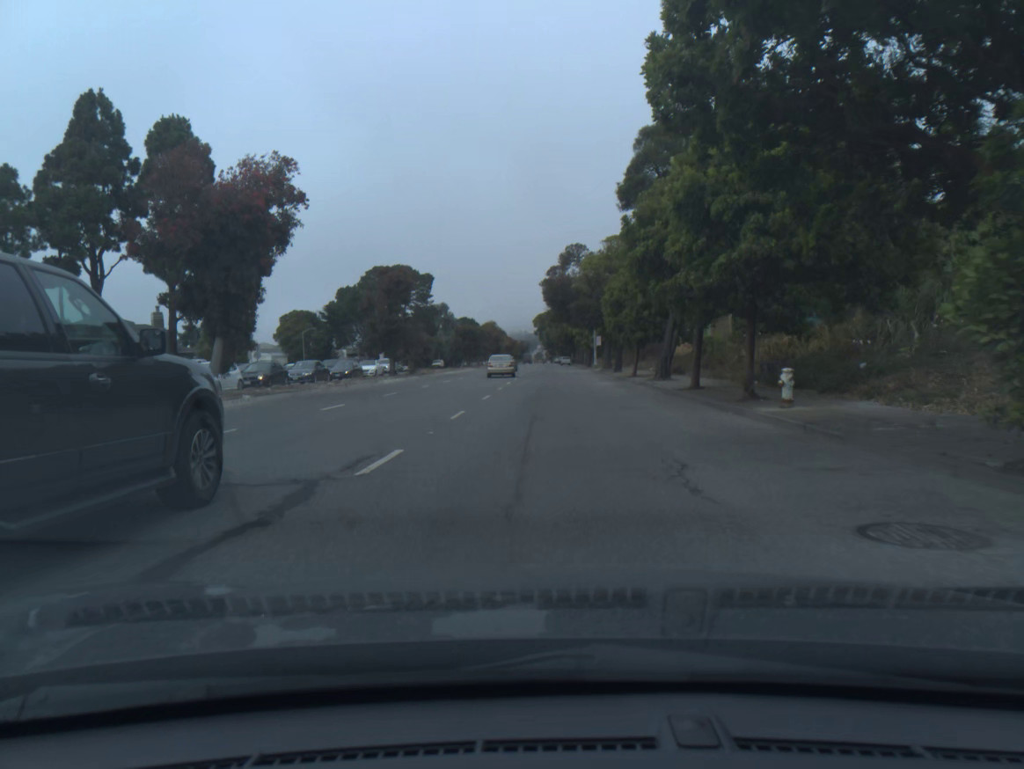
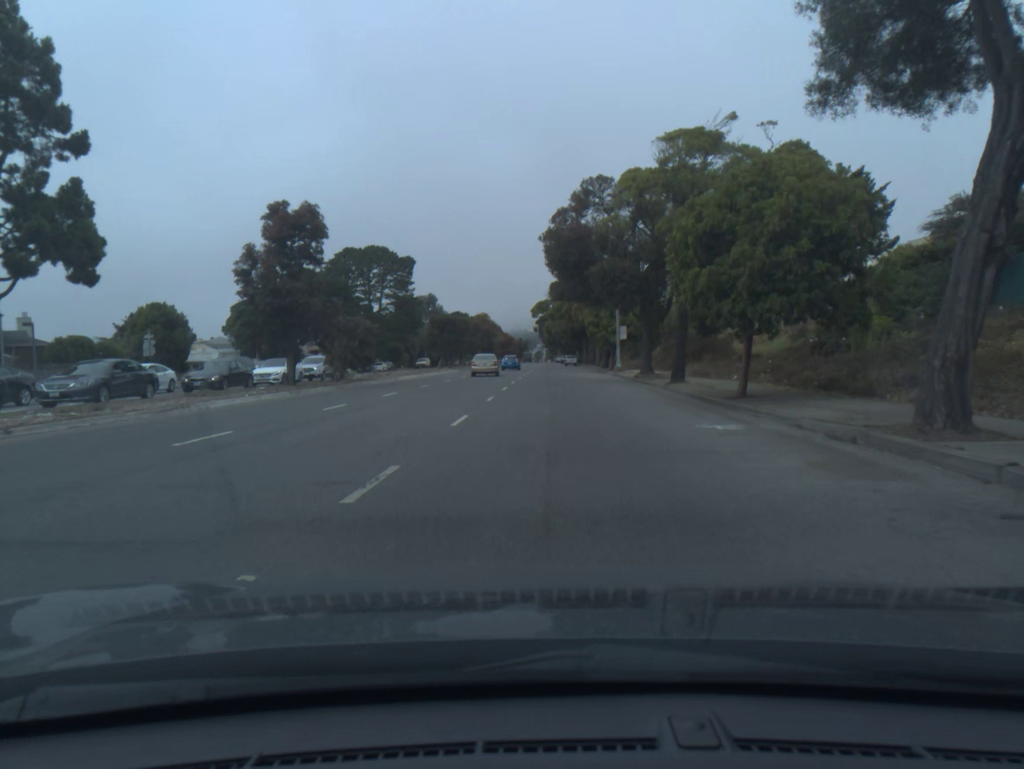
(-0.1, +23.1) m; 0°
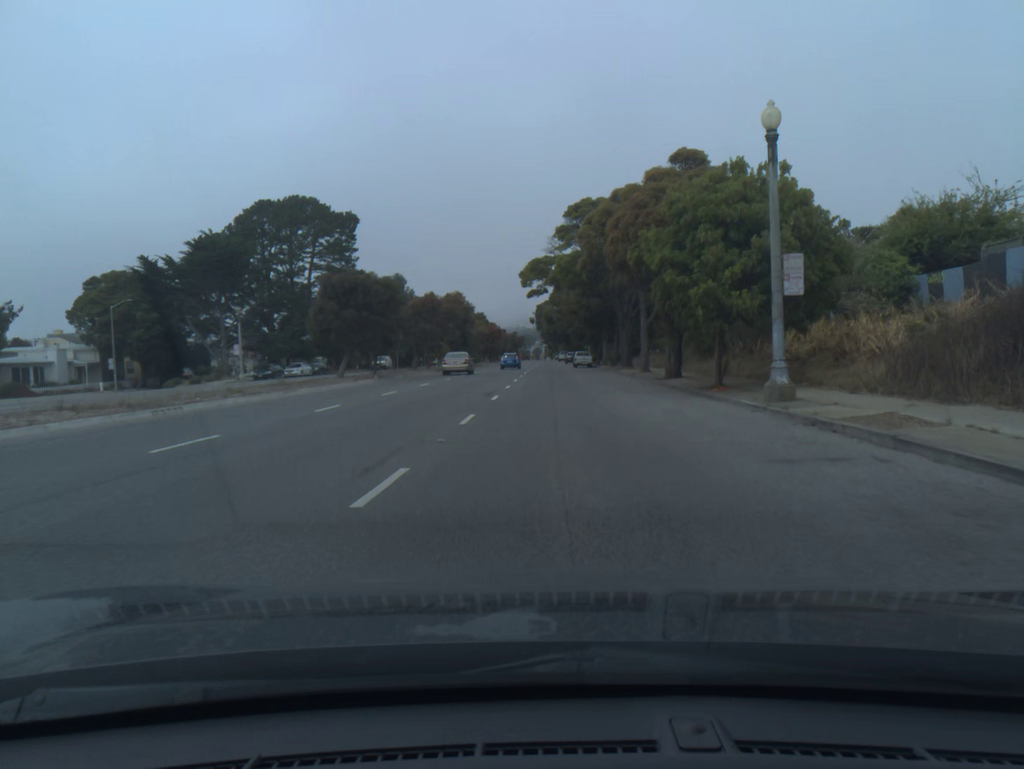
(+0.1, +37.2) m; 0°
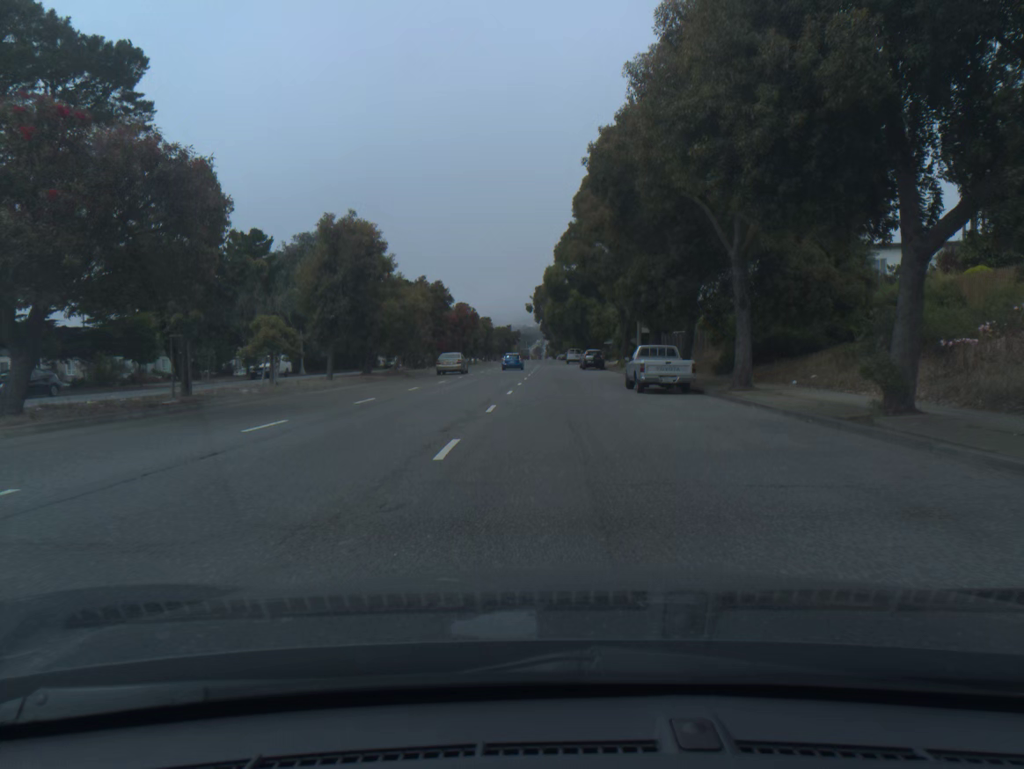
(+0.1, +49.4) m; 0°
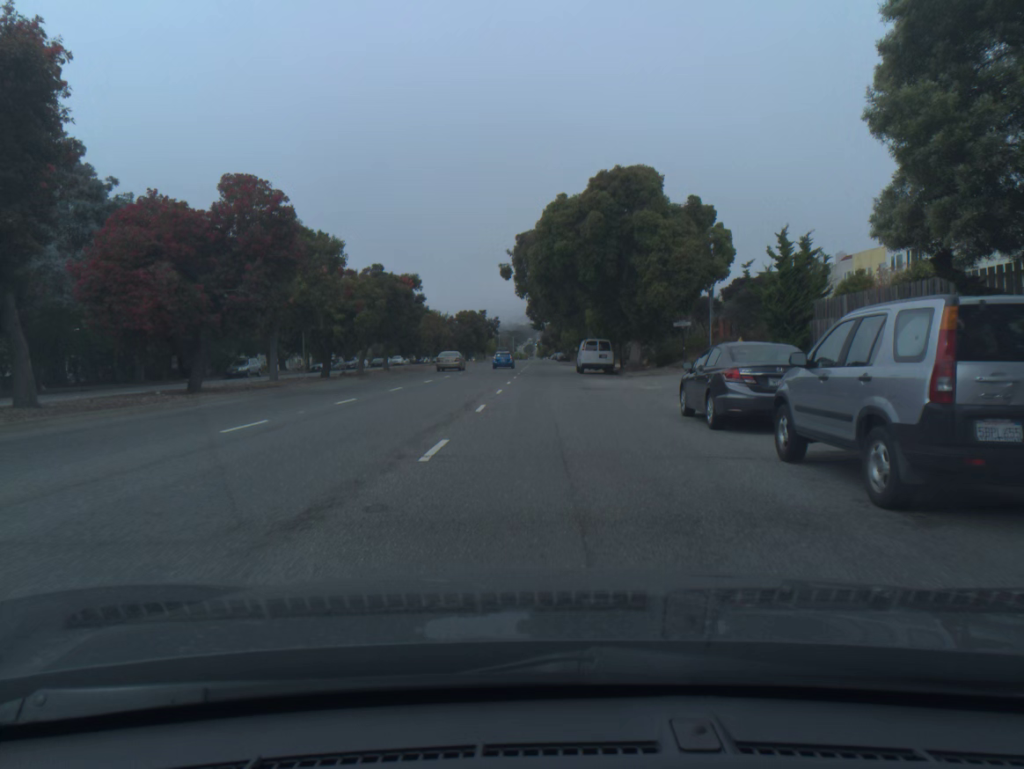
(+0.5, +58.9) m; 0°
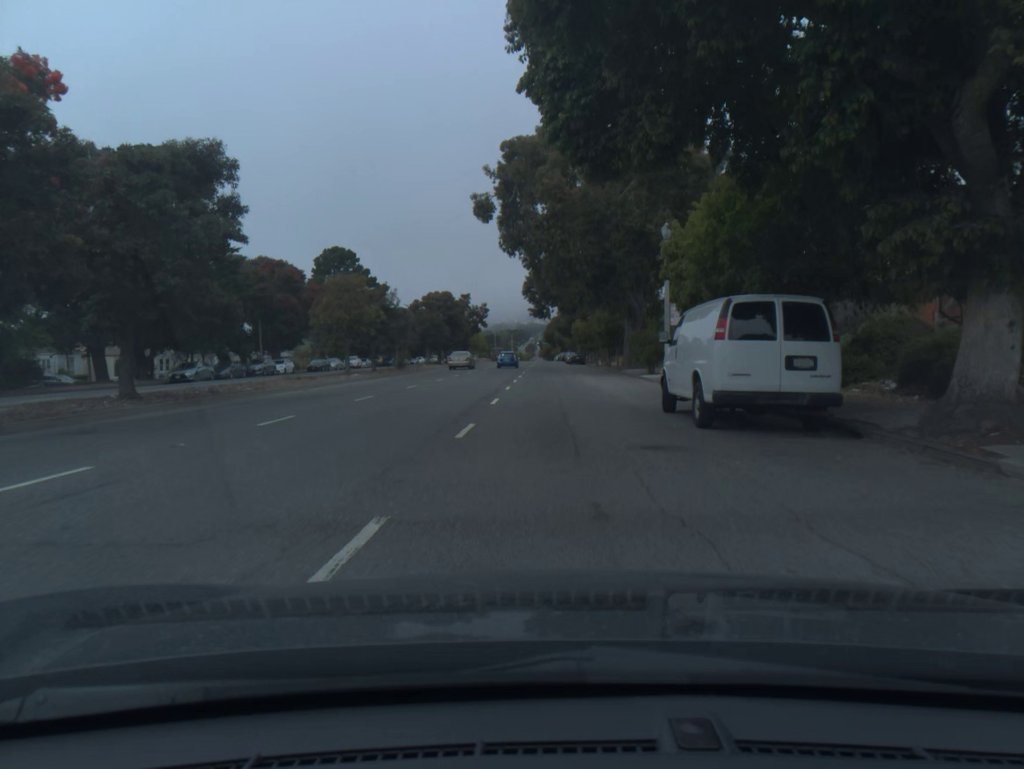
(-0.1, +34.7) m; 0°
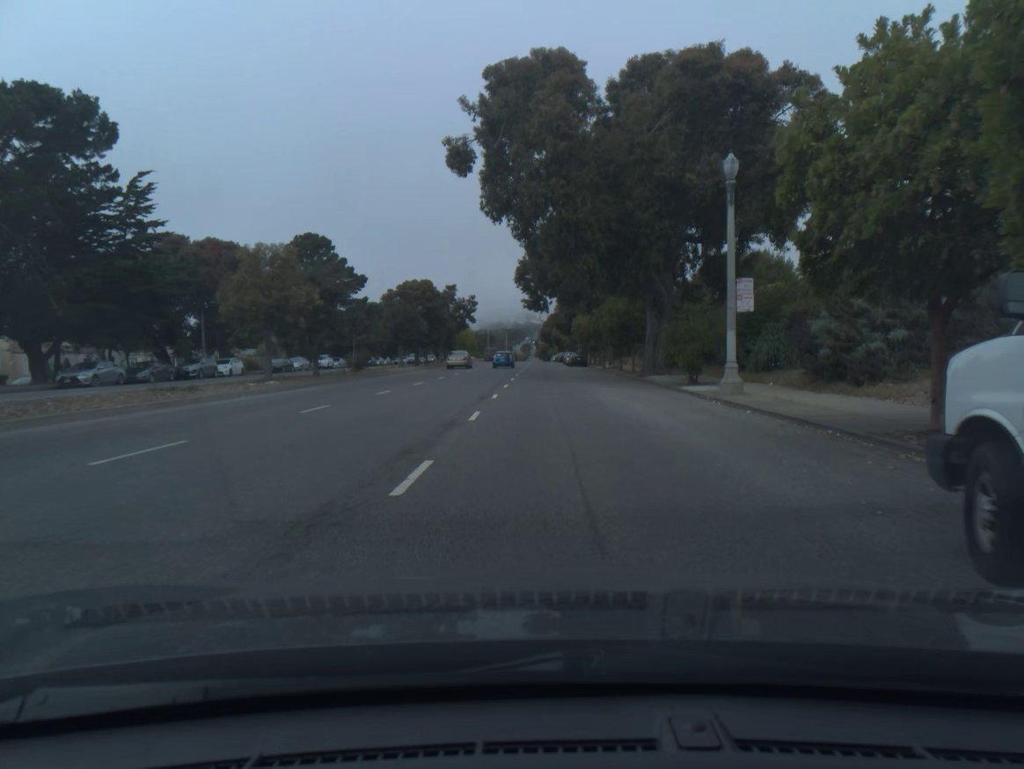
(0.0, +11.7) m; 0°
